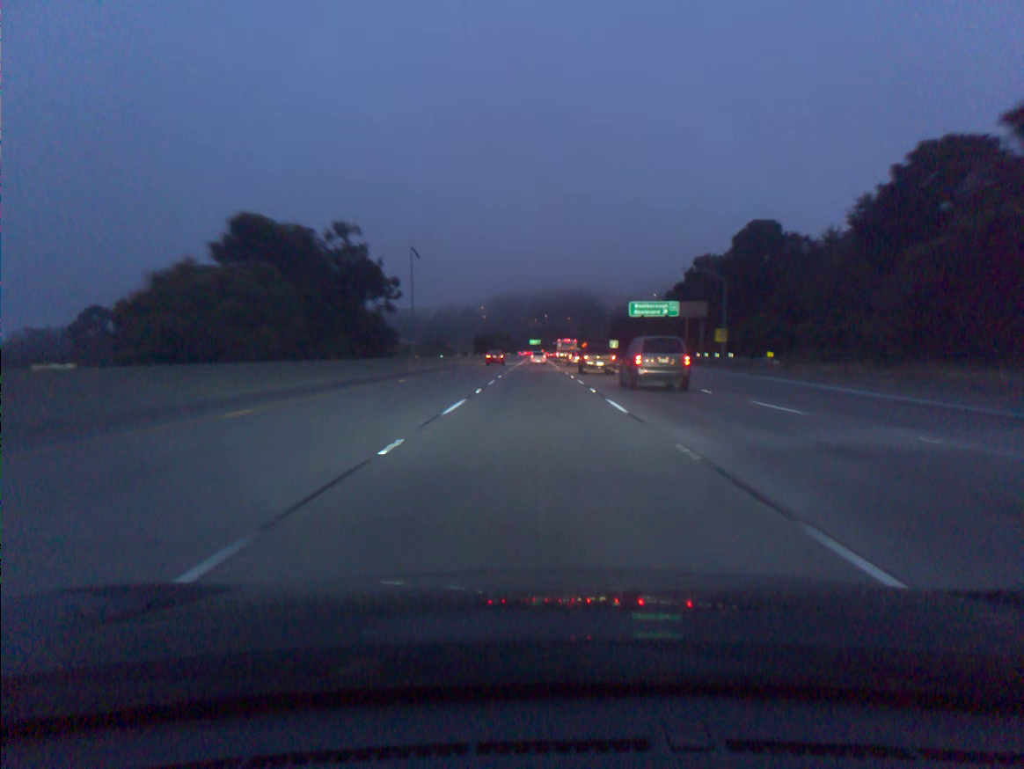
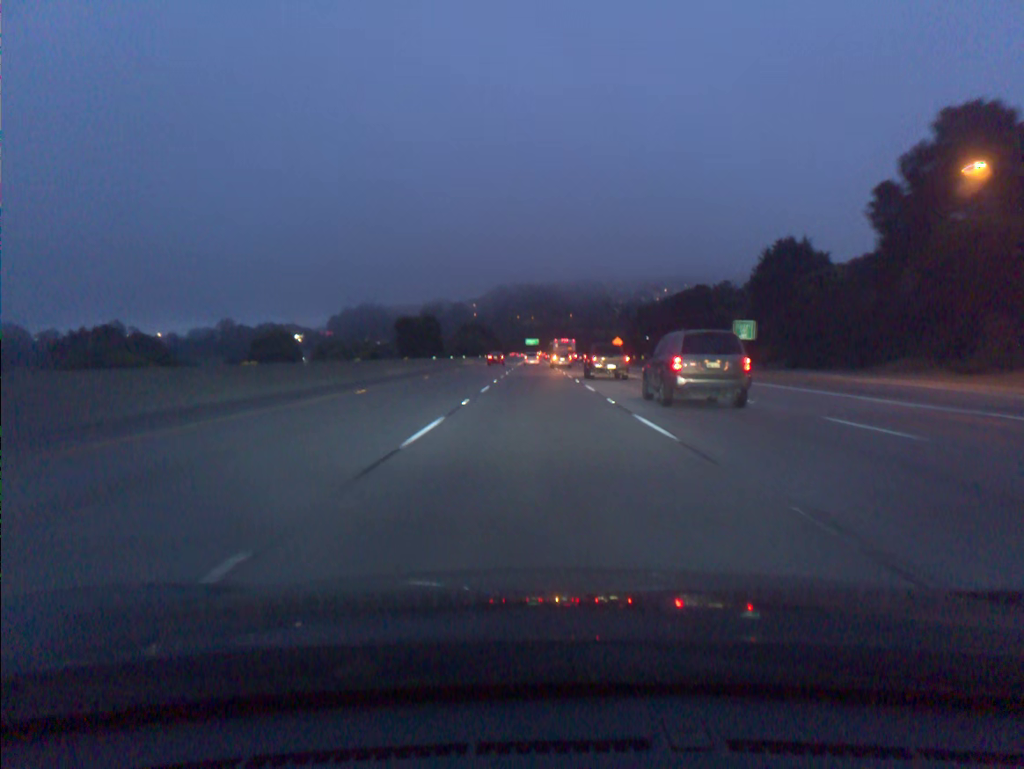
(-0.1, +92.5) m; 0°
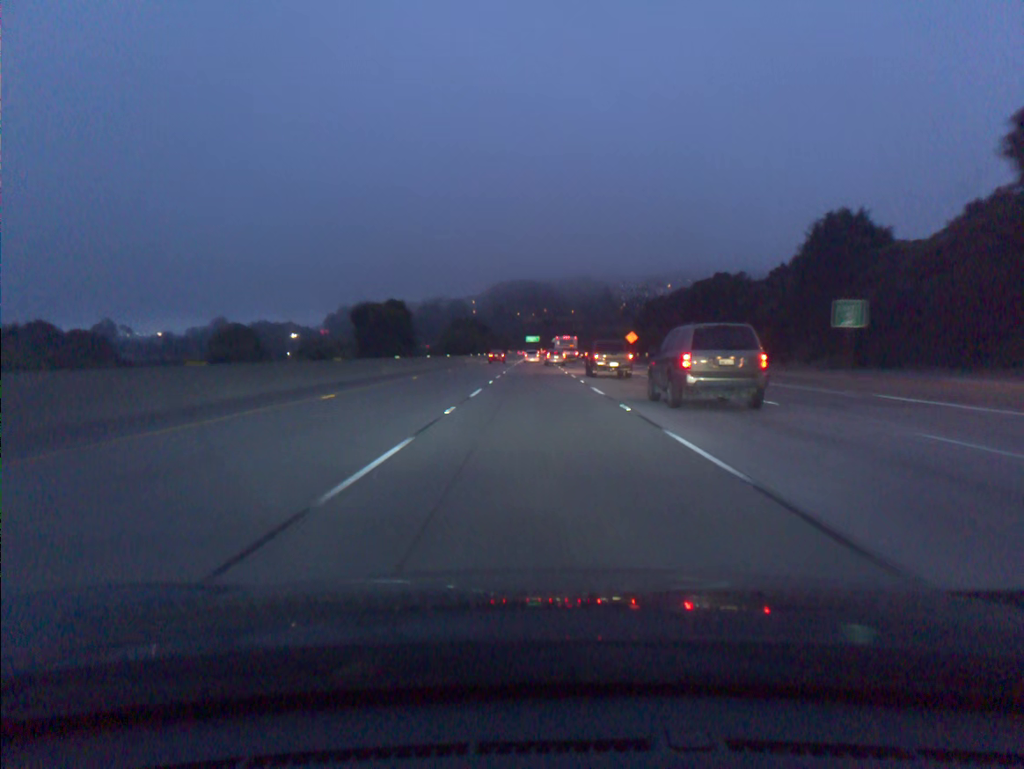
(0.0, +18.5) m; 0°
